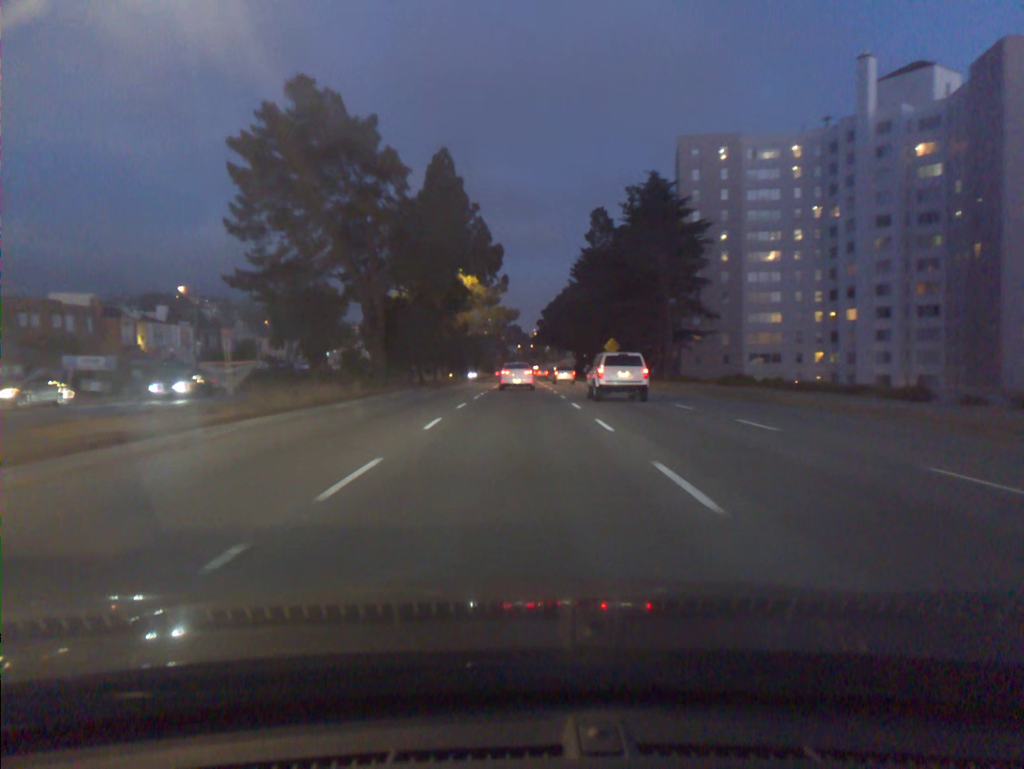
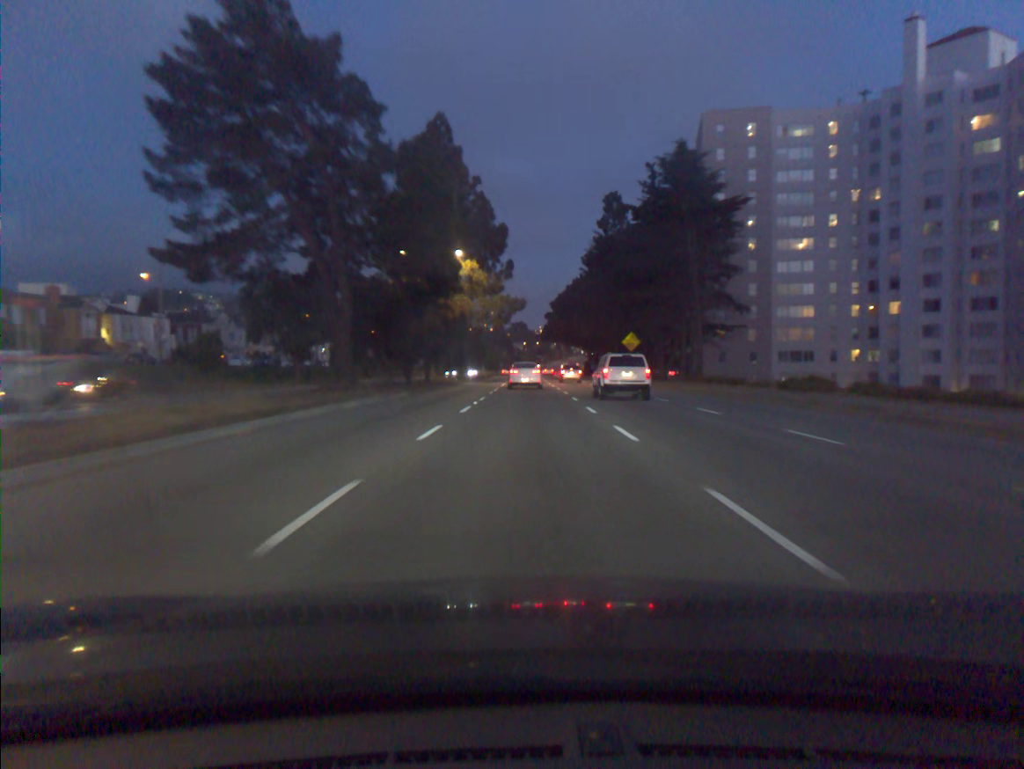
(0.0, +9.4) m; 0°
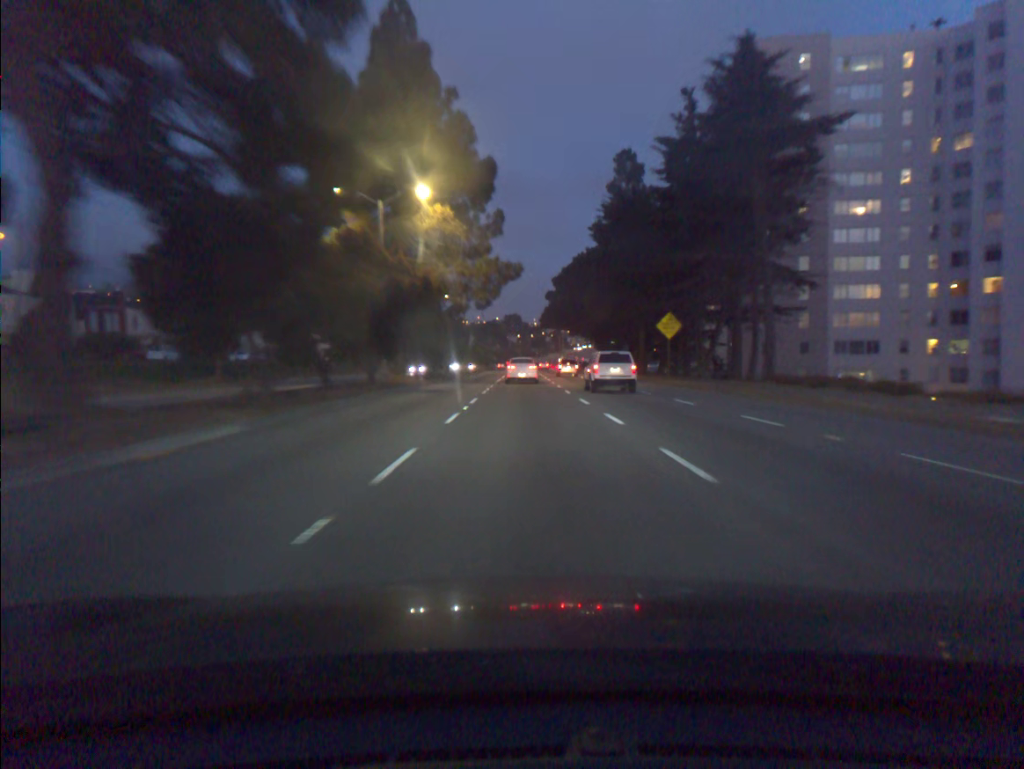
(0.0, +19.3) m; 0°
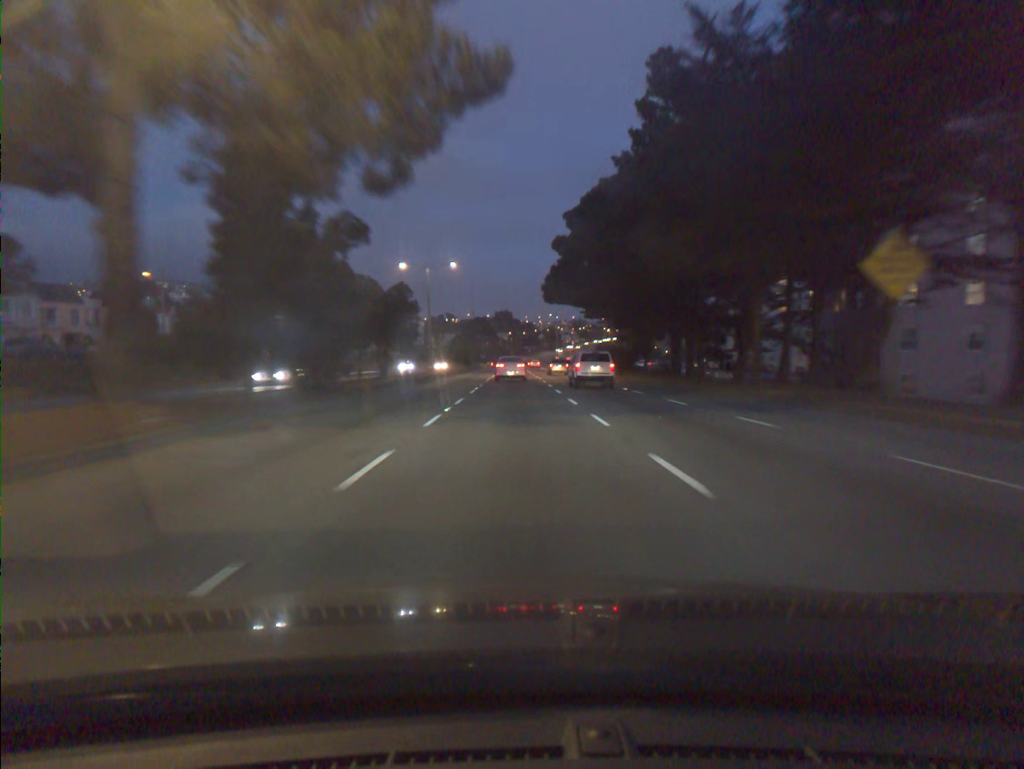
(+0.3, +30.3) m; +1°
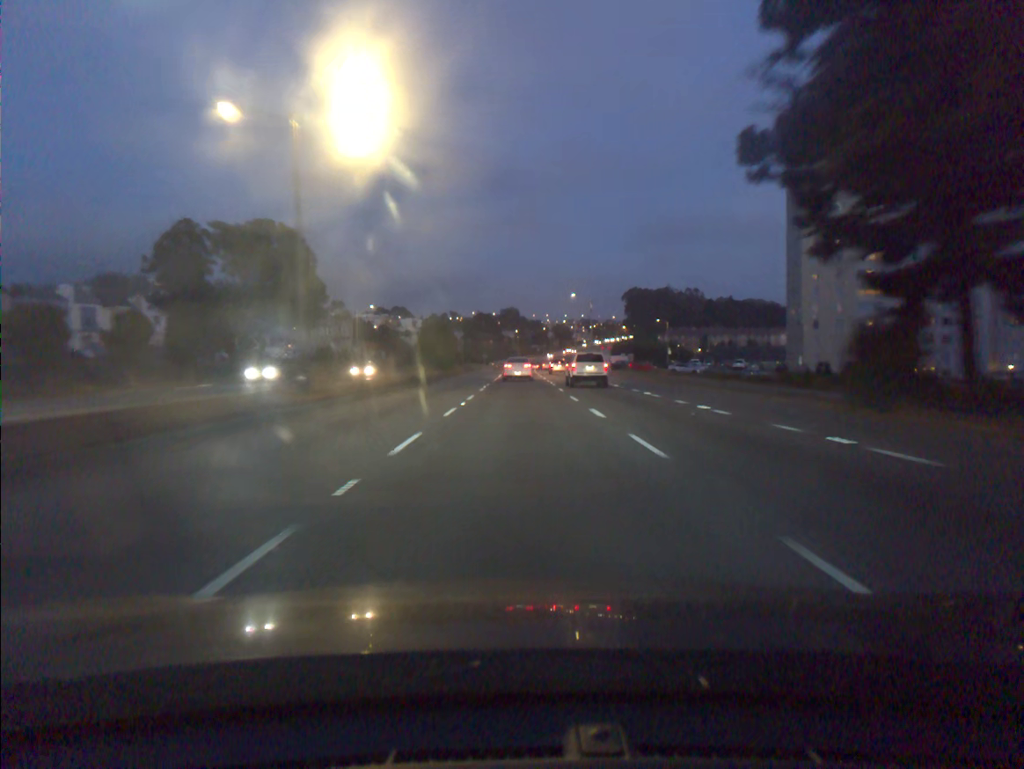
(-0.2, +41.7) m; 0°
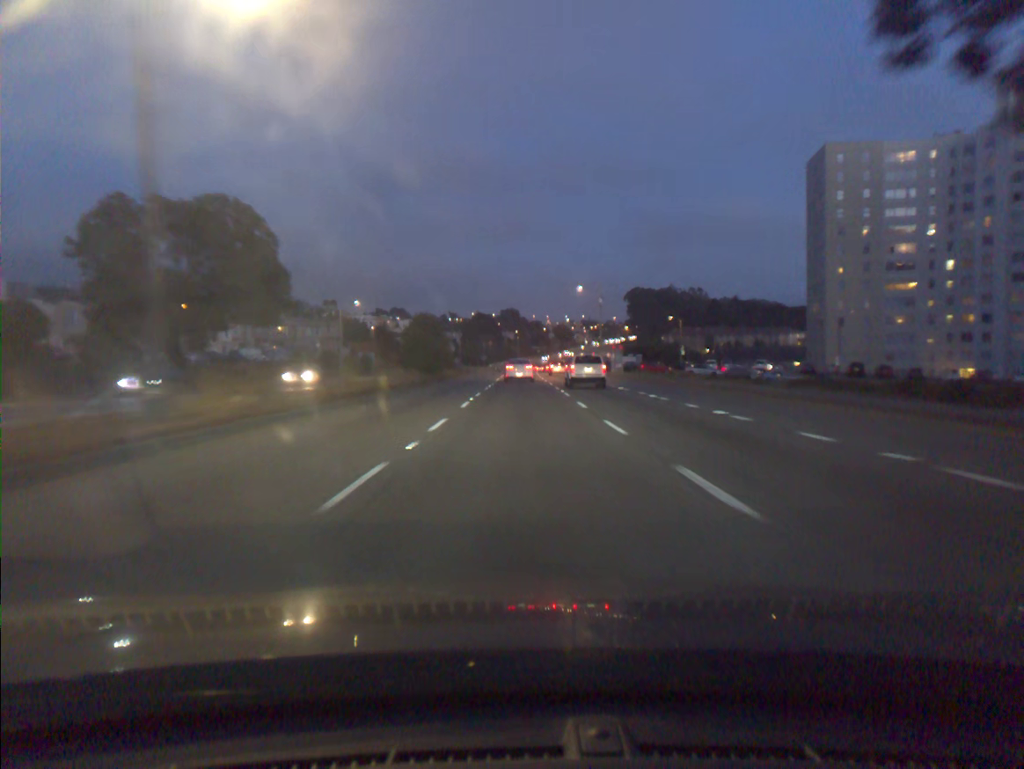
(0.0, +10.6) m; 0°
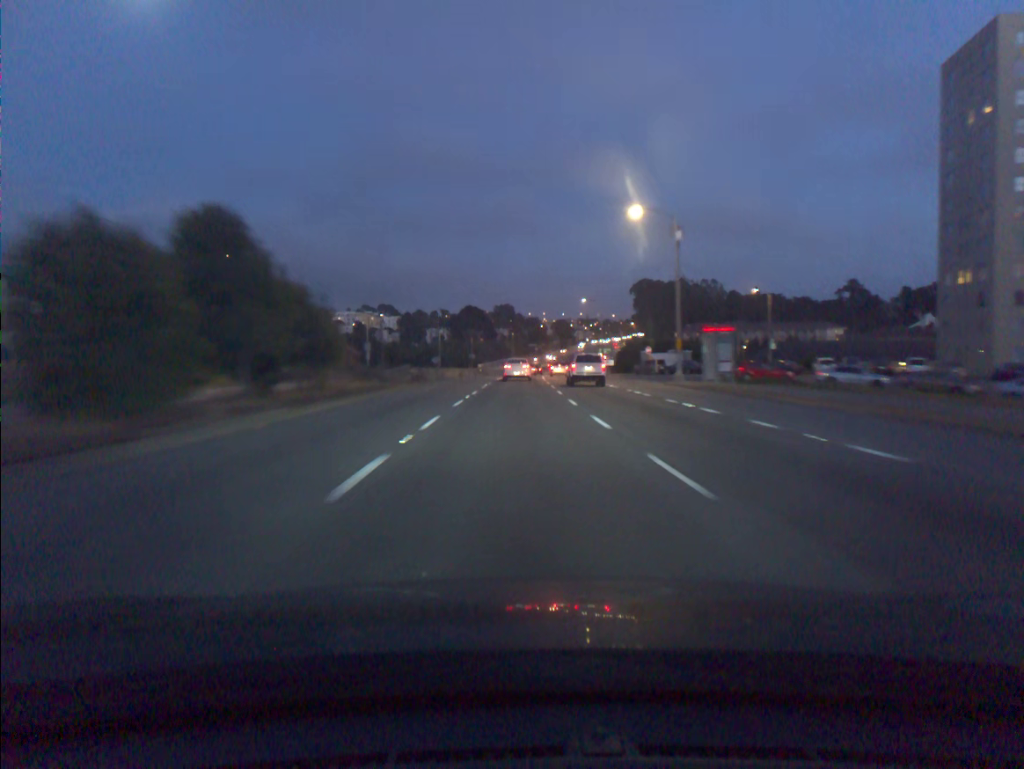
(+0.1, +43.9) m; 0°
